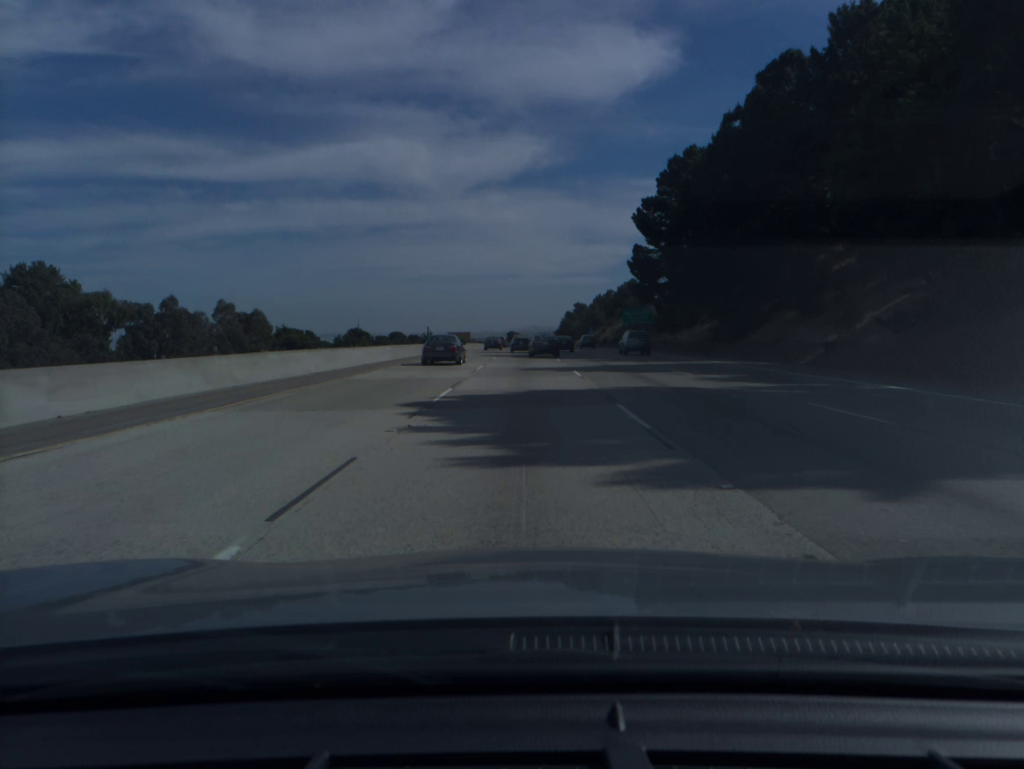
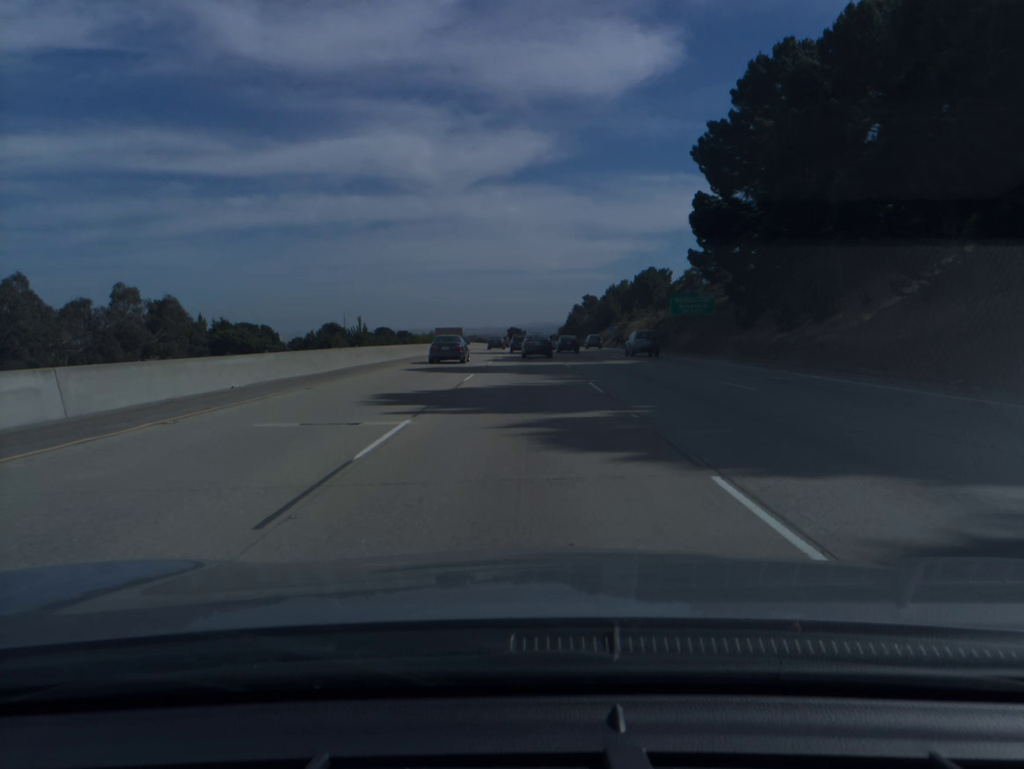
(-0.1, +36.7) m; 0°
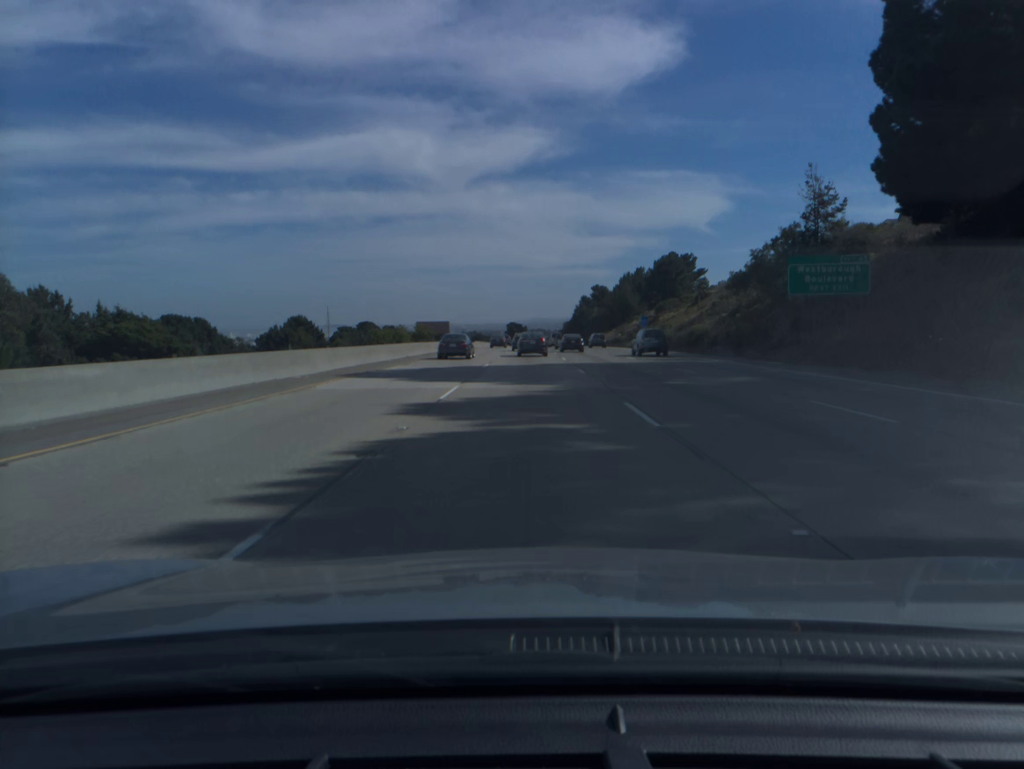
(0.0, +36.4) m; 0°
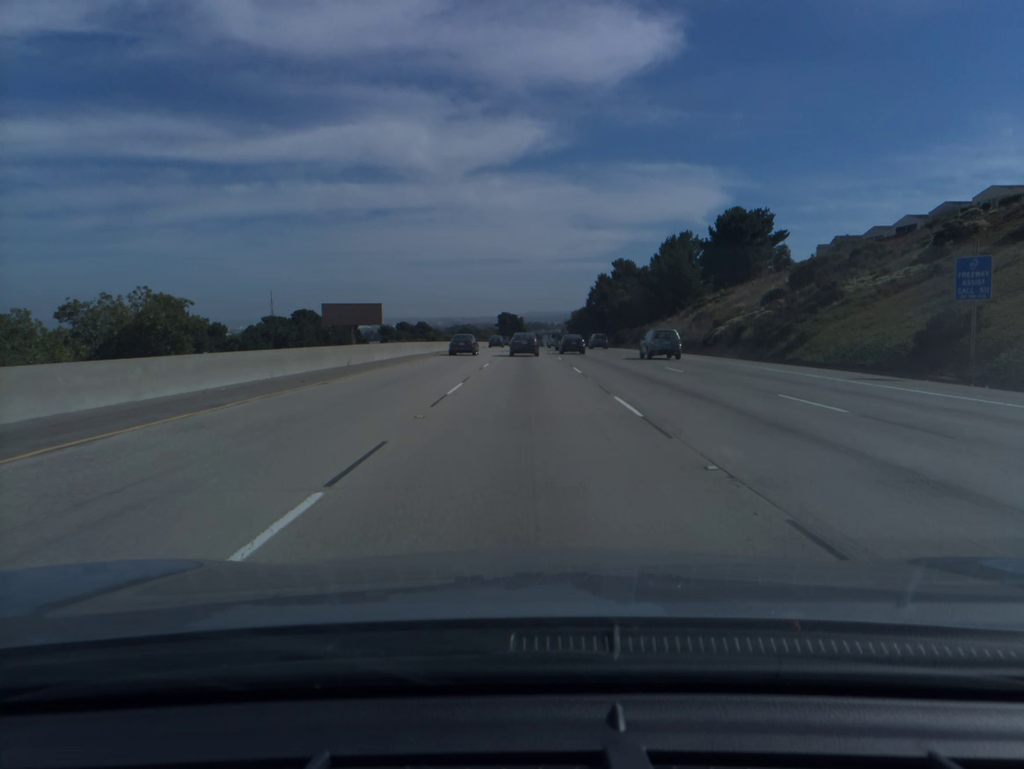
(+0.2, +71.7) m; 0°
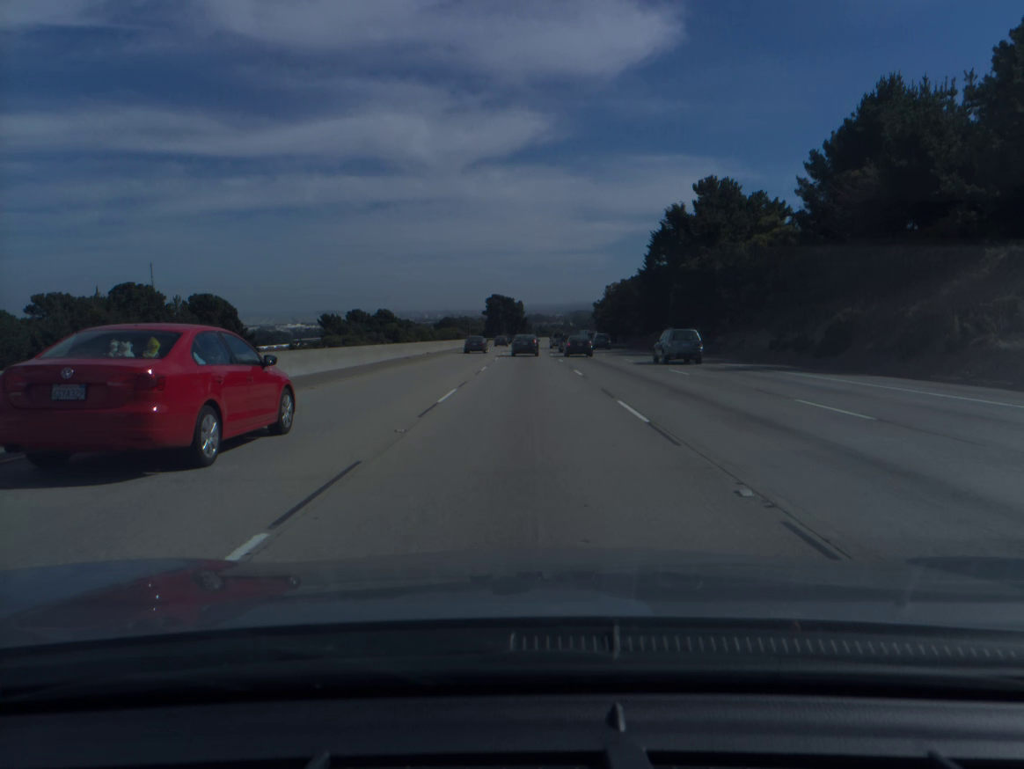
(0.0, +89.1) m; 0°
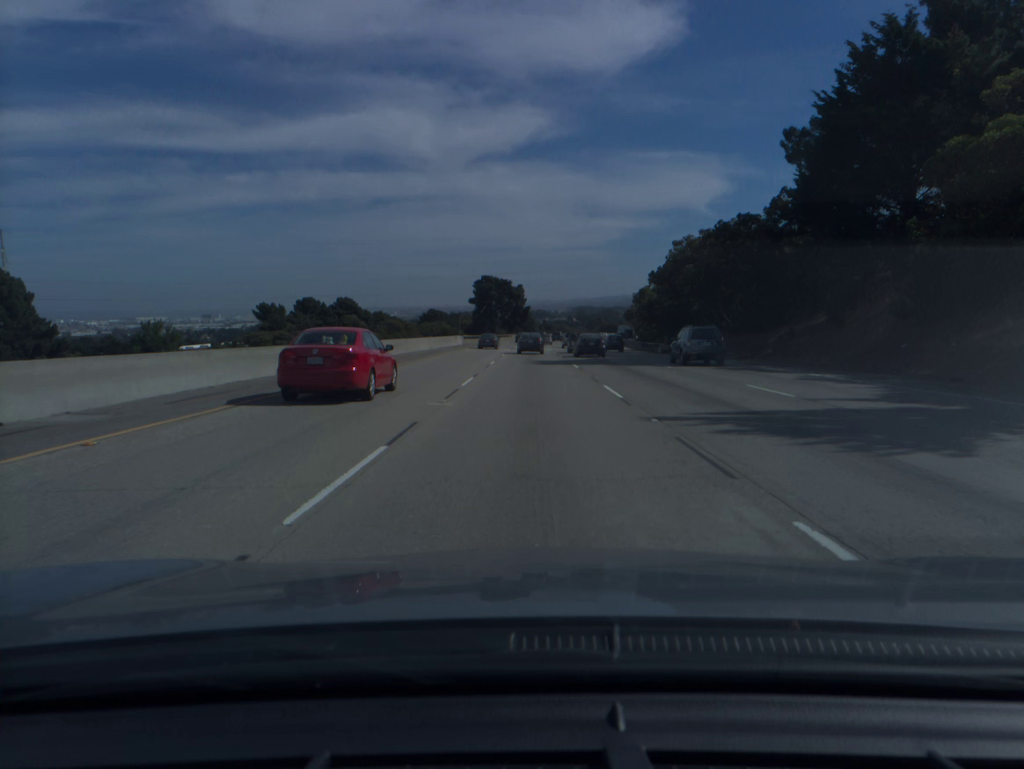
(-0.1, +54.2) m; 0°
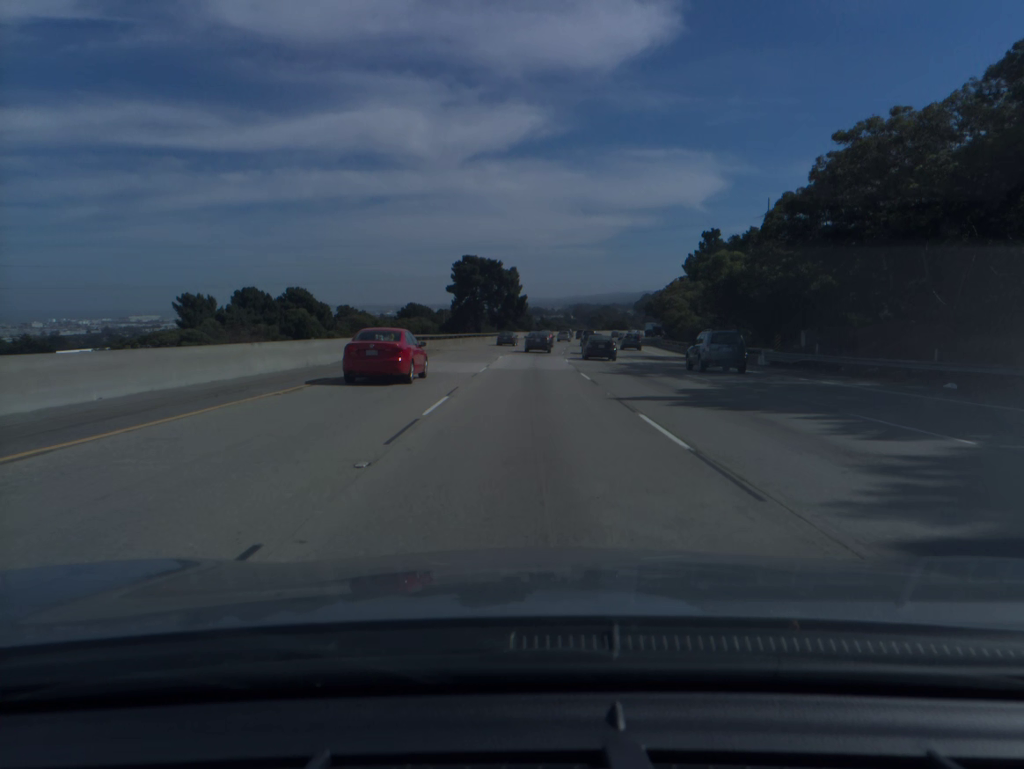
(+0.1, +36.3) m; 0°
